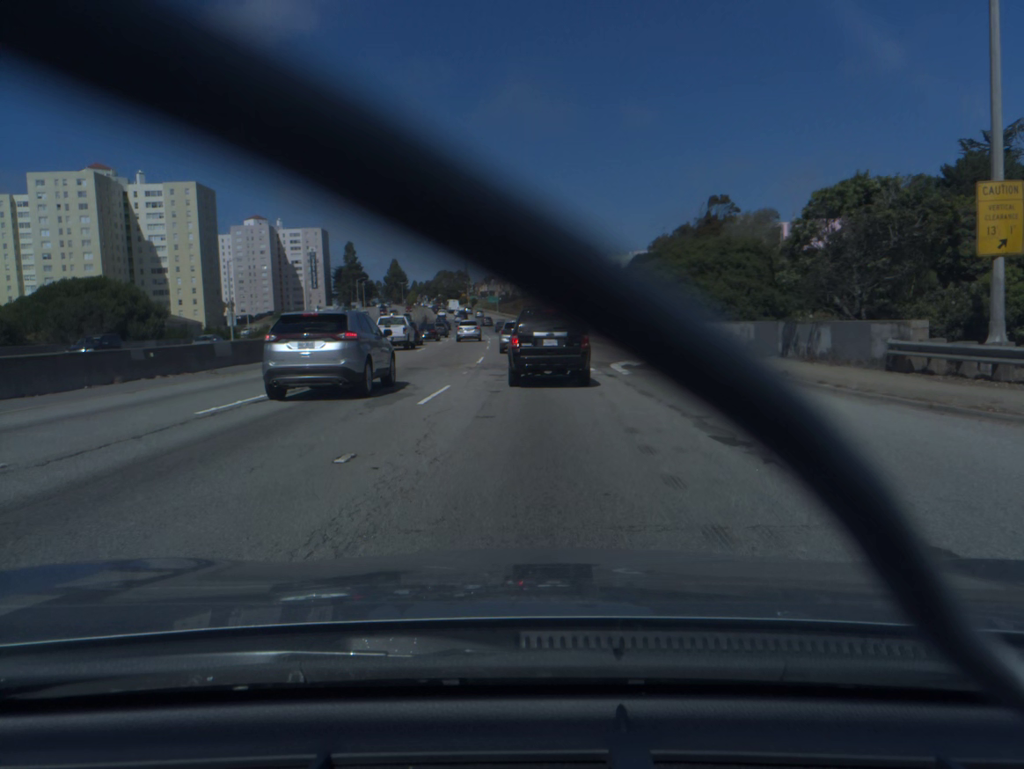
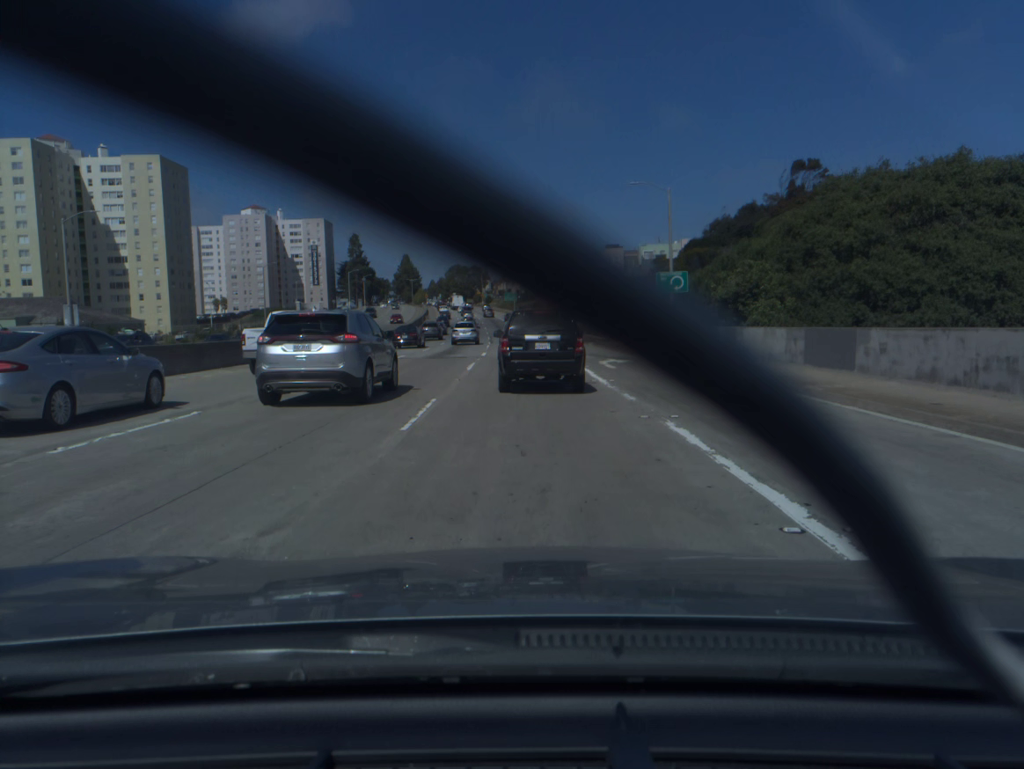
(-0.6, +34.0) m; -2°
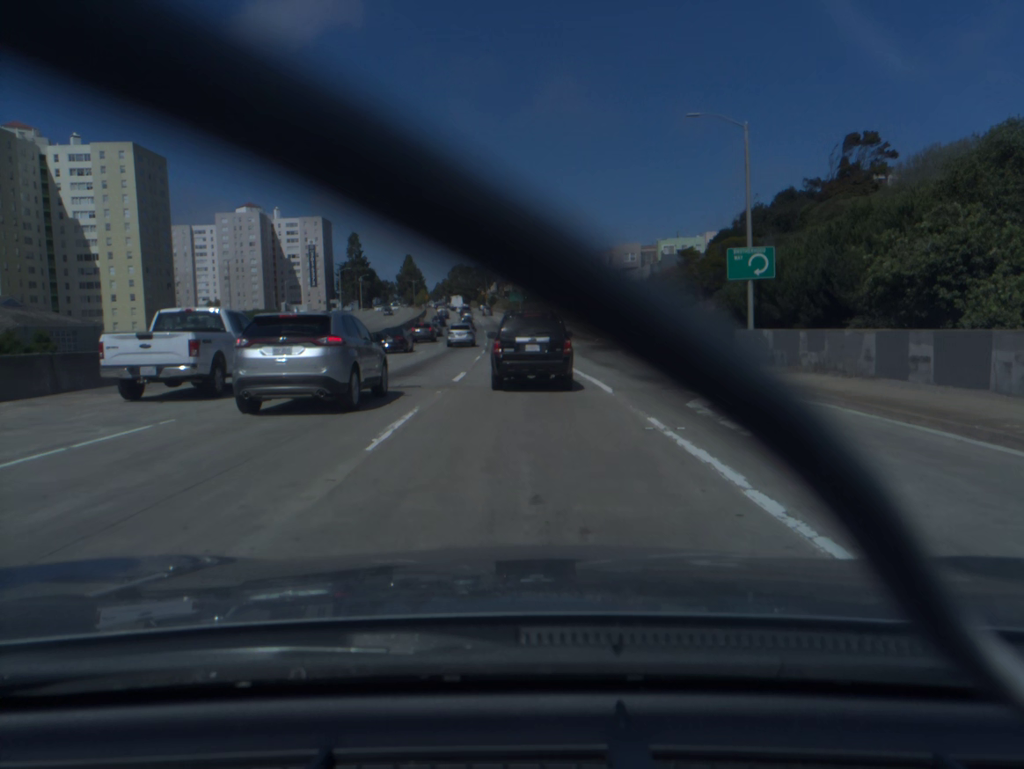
(-0.1, +15.9) m; 0°
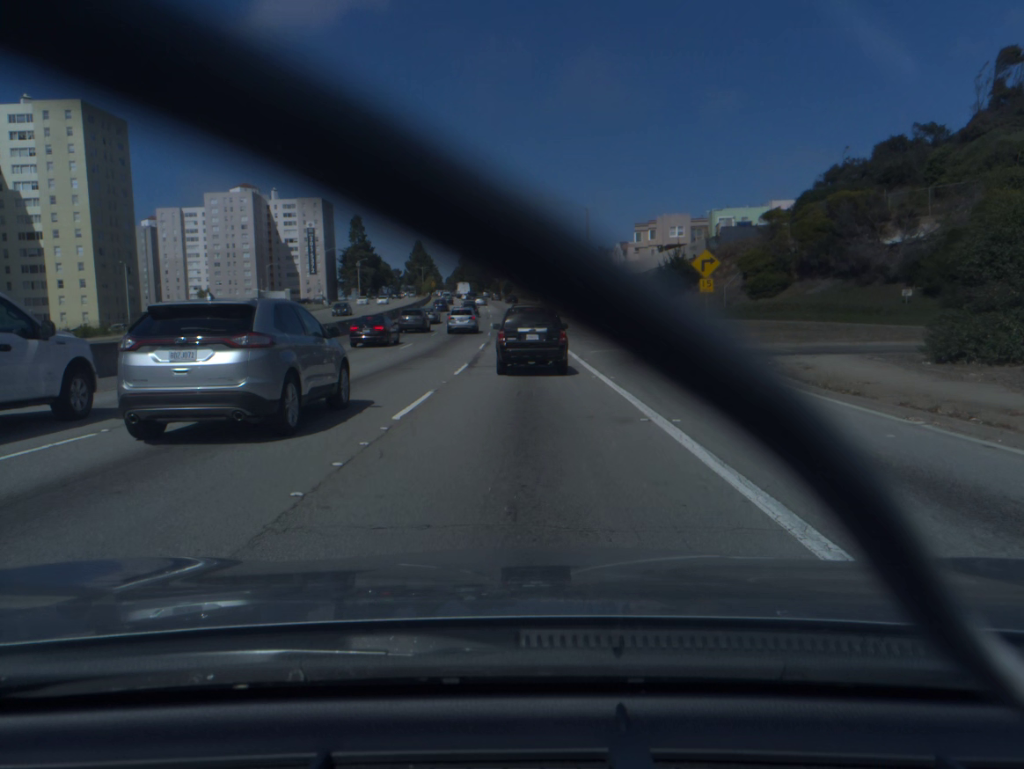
(-0.3, +24.1) m; -1°
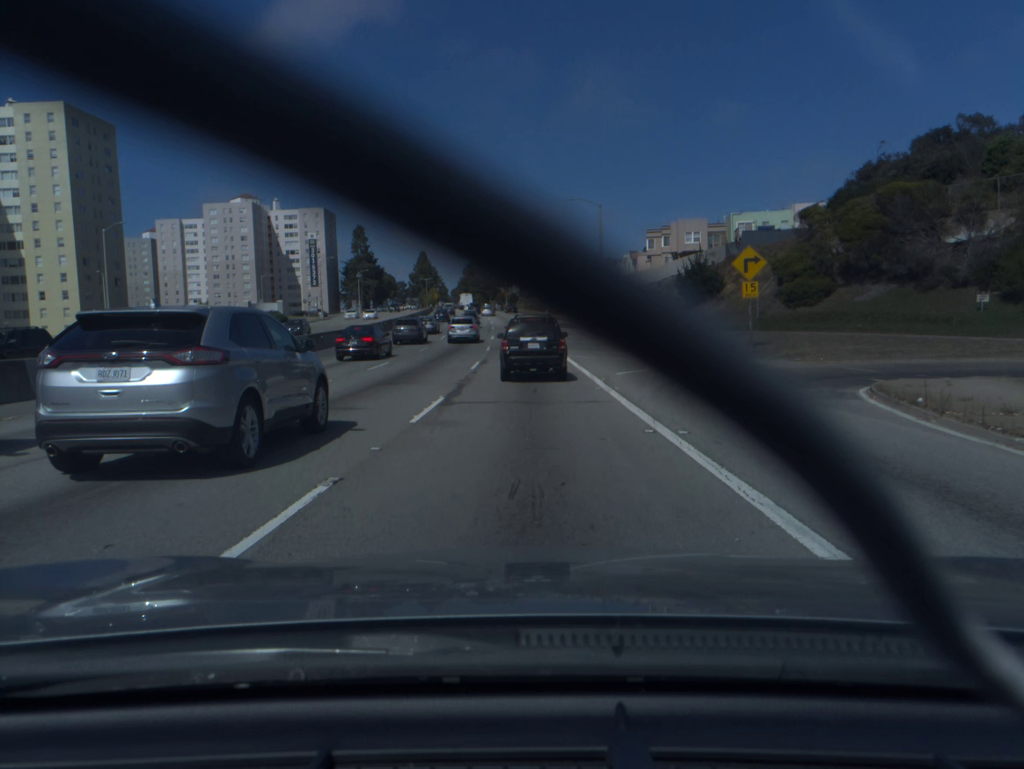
(0.0, +8.2) m; -1°
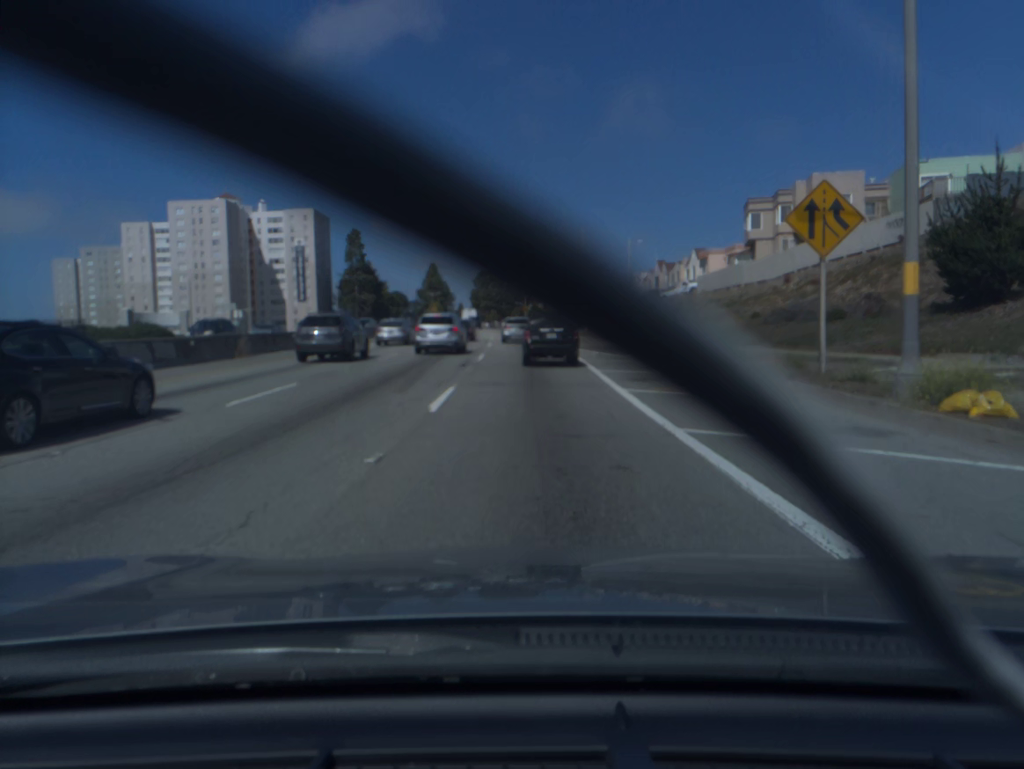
(-0.6, +42.9) m; -1°
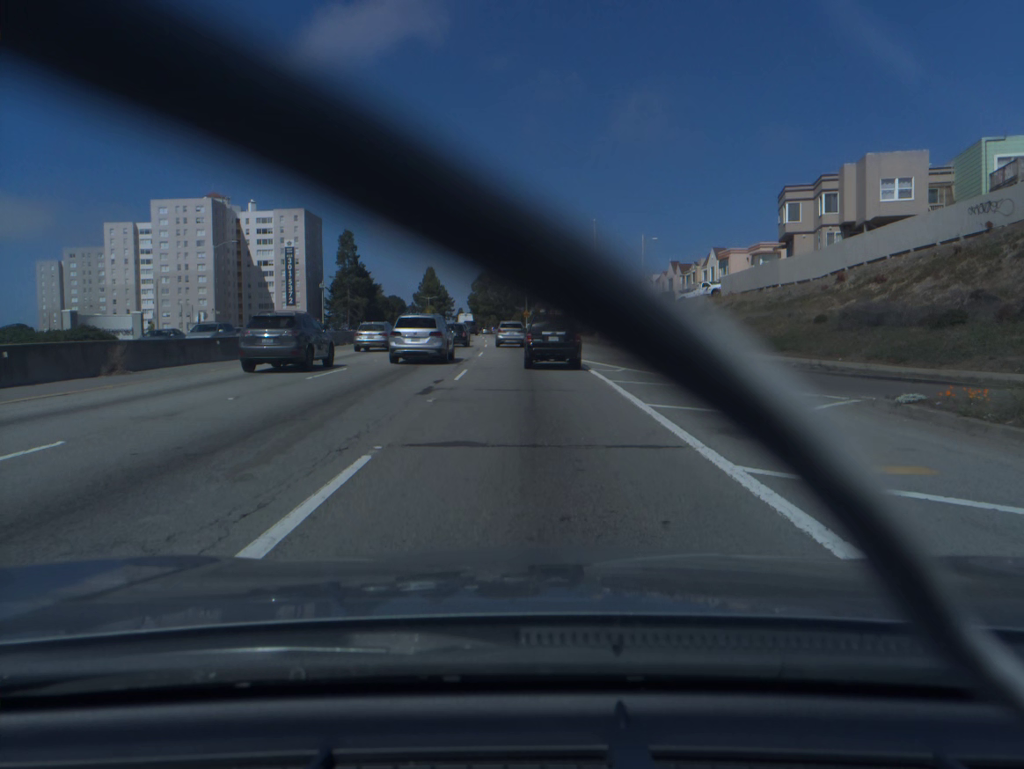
(0.0, +9.0) m; 0°
